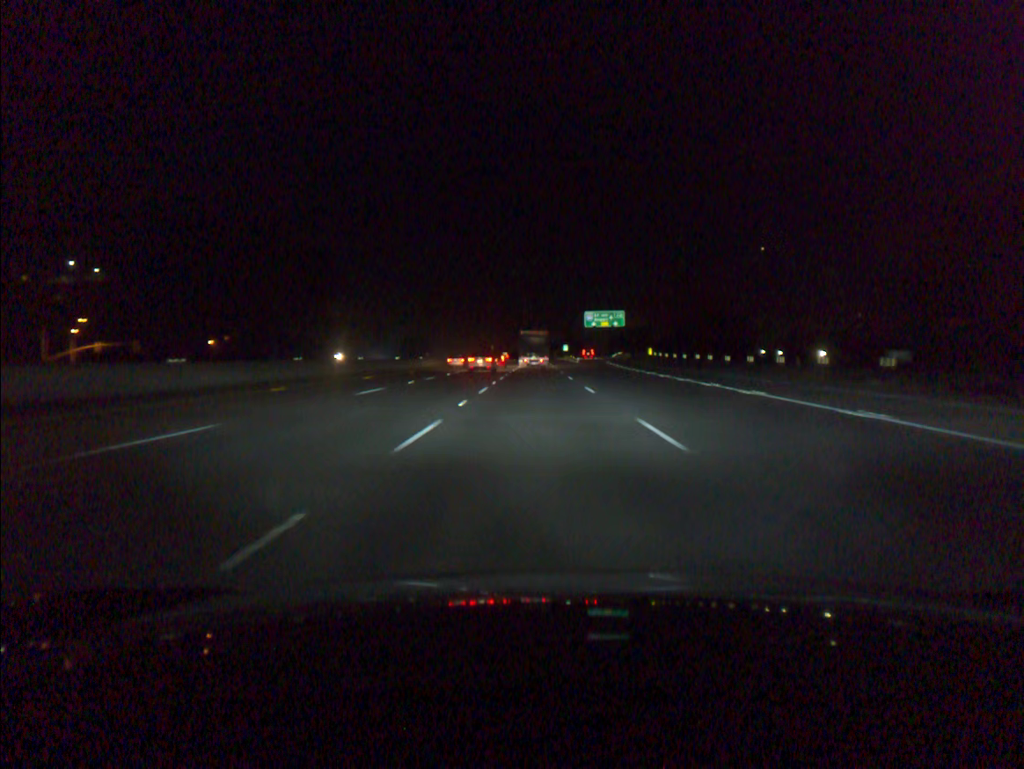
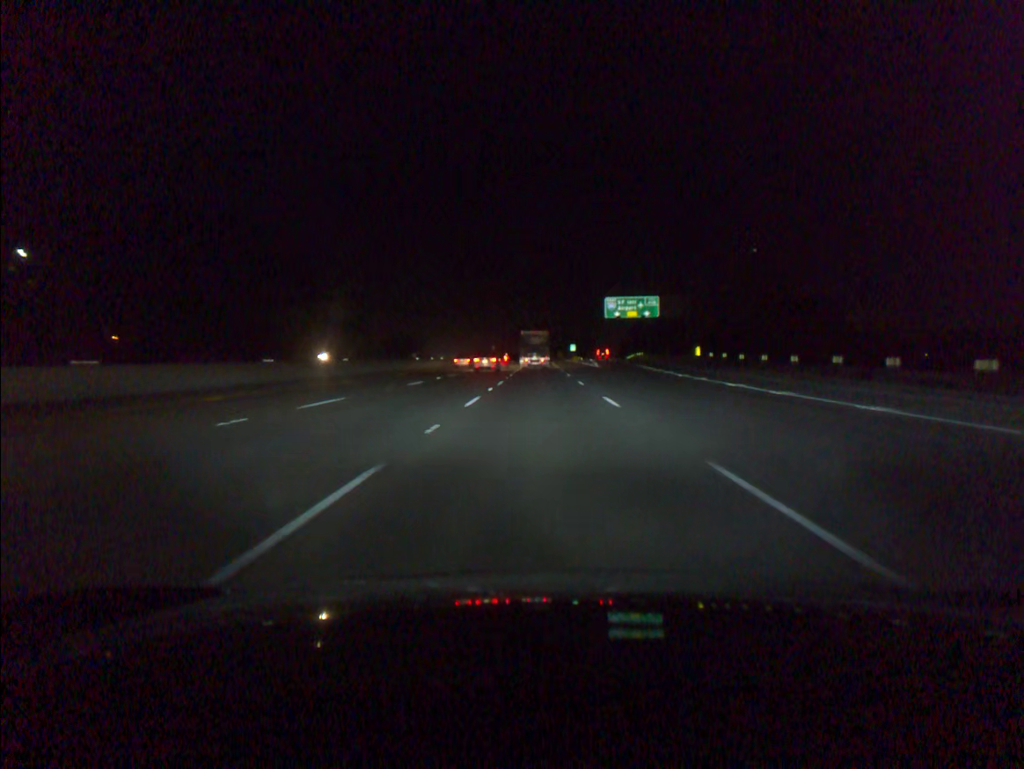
(-0.1, +35.2) m; 0°
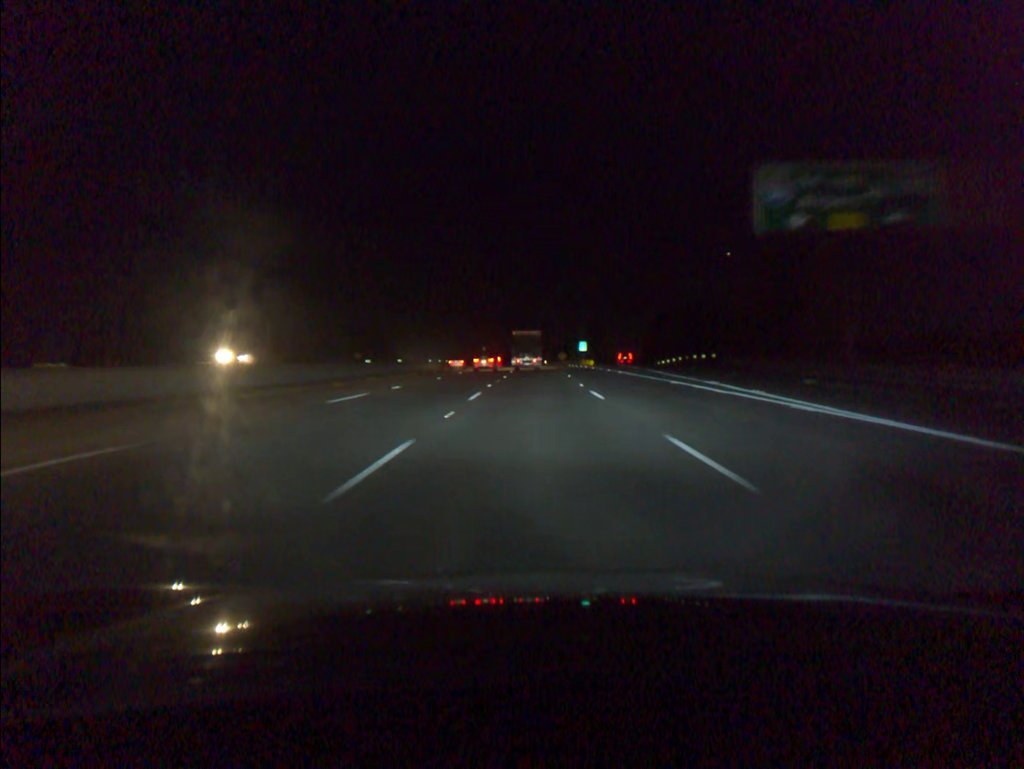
(+0.3, +70.4) m; 0°
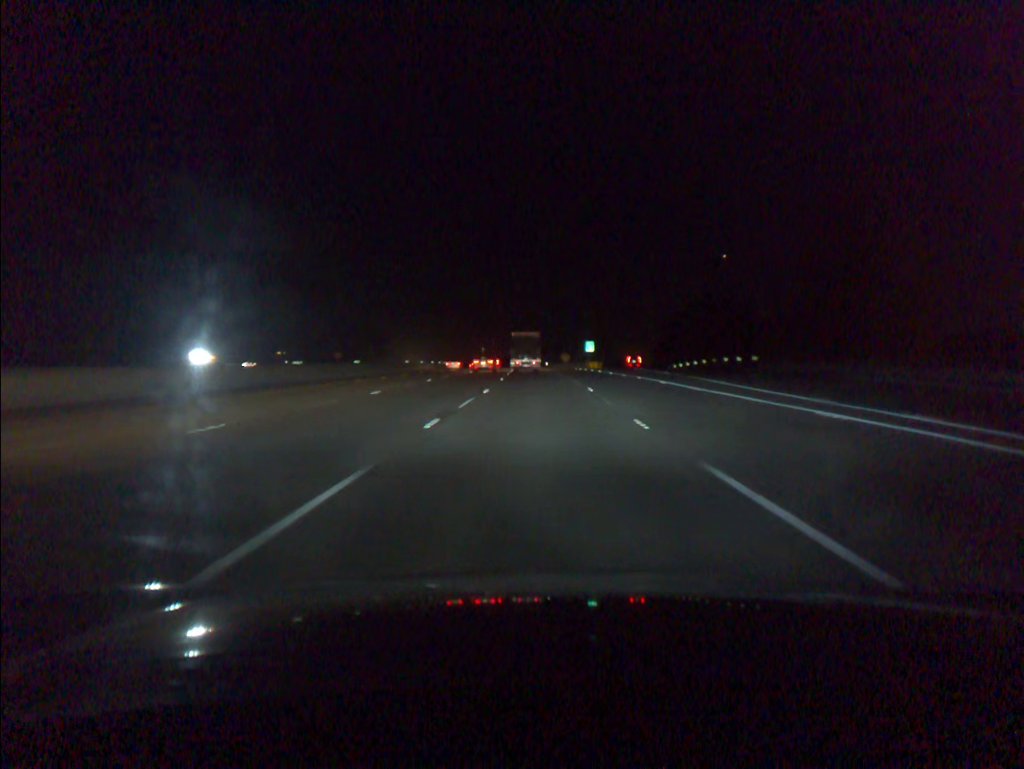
(0.0, +17.5) m; 0°
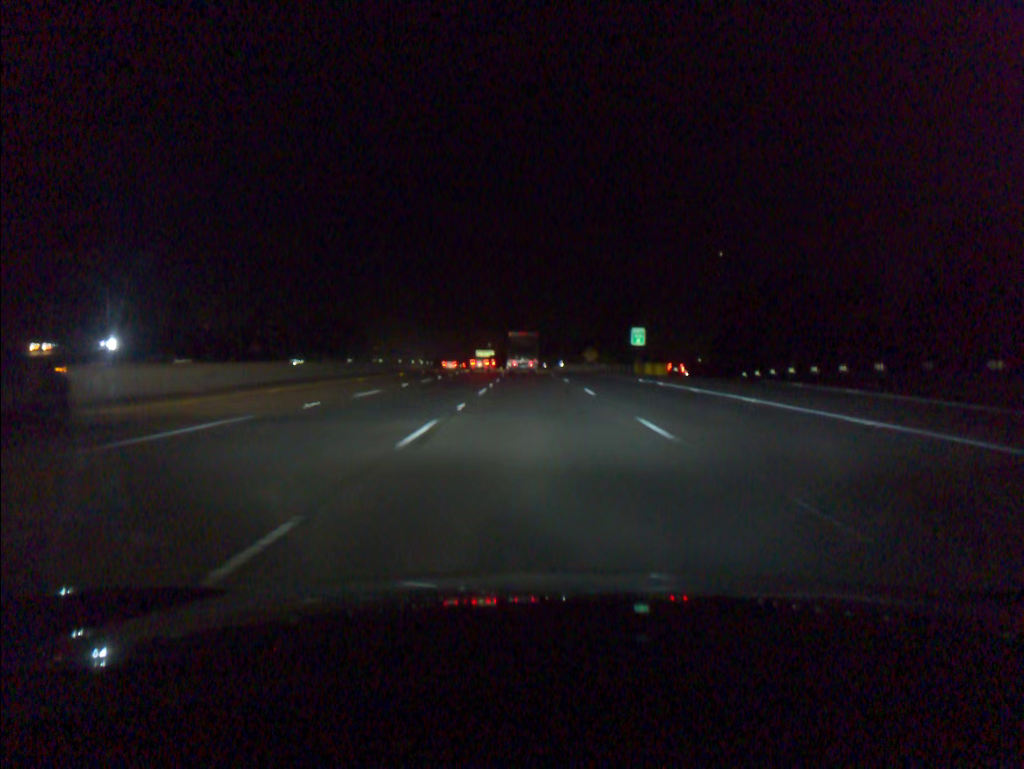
(-0.2, +52.4) m; -1°
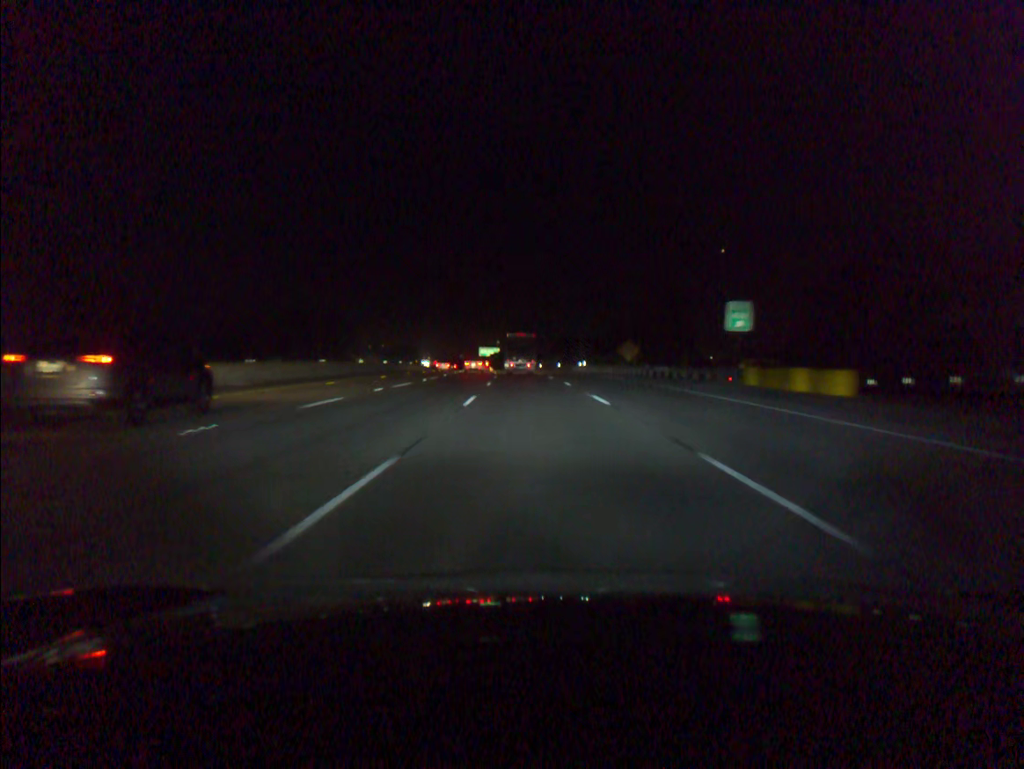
(-0.2, +34.8) m; -1°
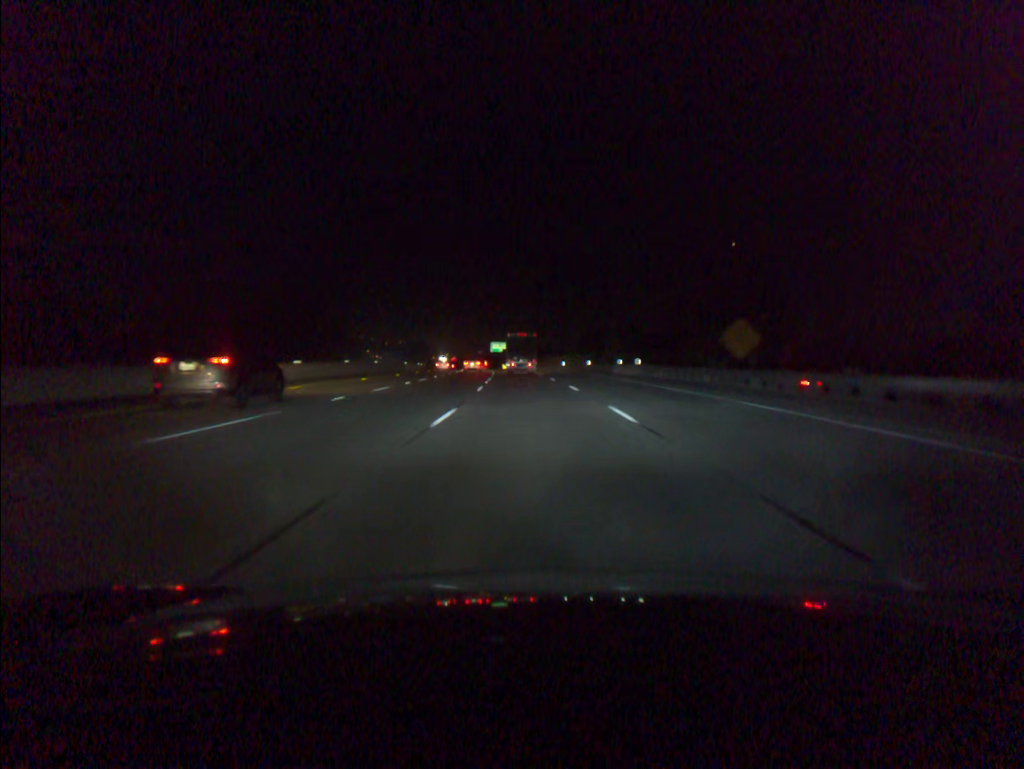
(-0.3, +34.8) m; -1°
